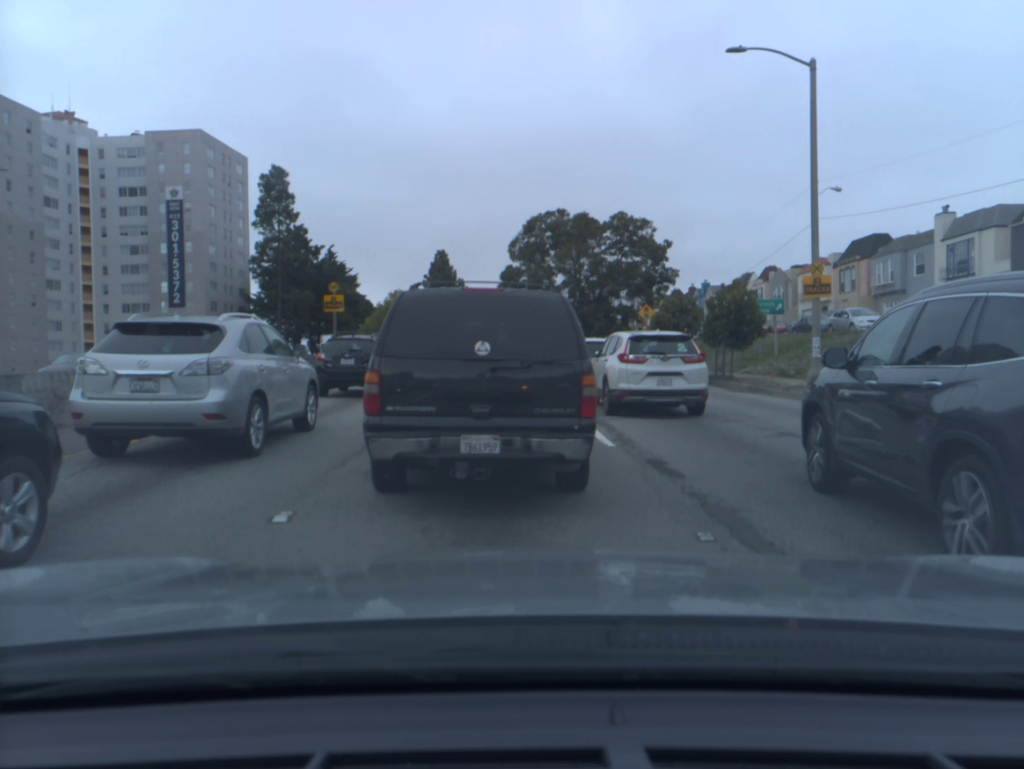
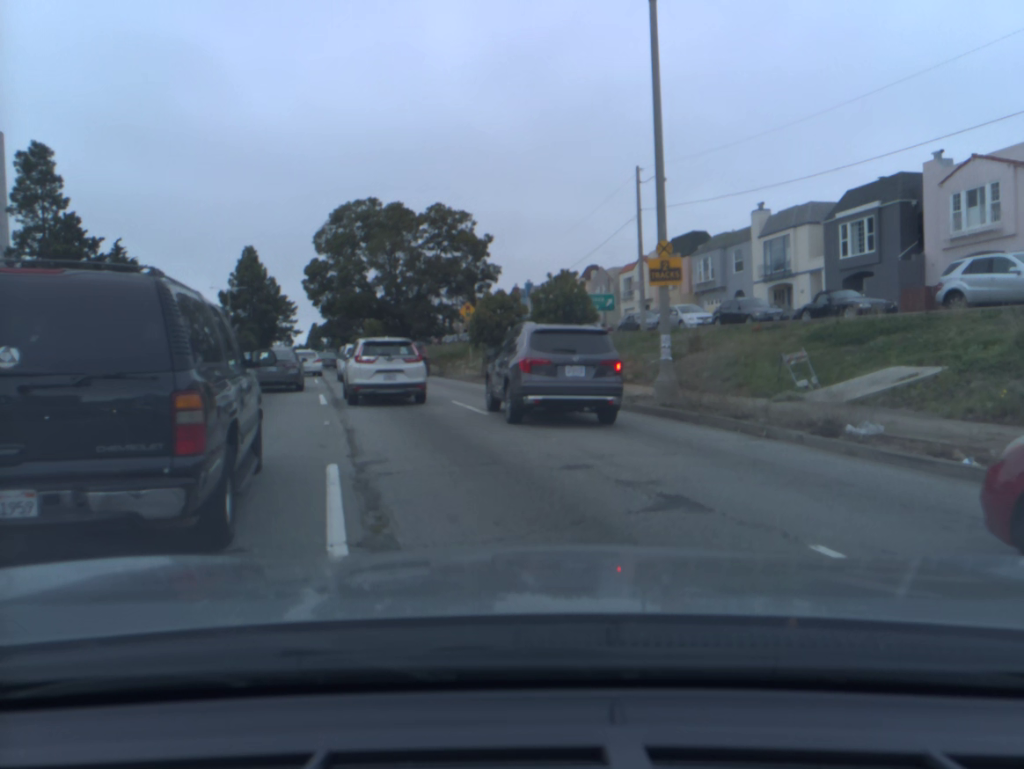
(+0.9, +5.6) m; +9°
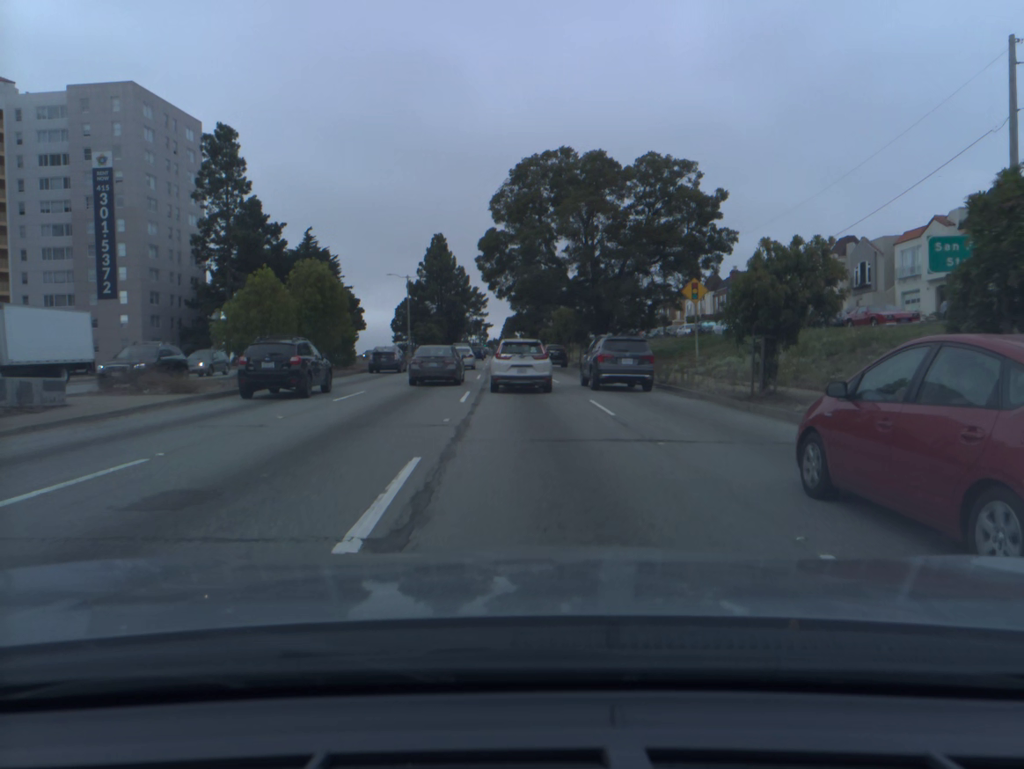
(-2.5, +14.4) m; -14°
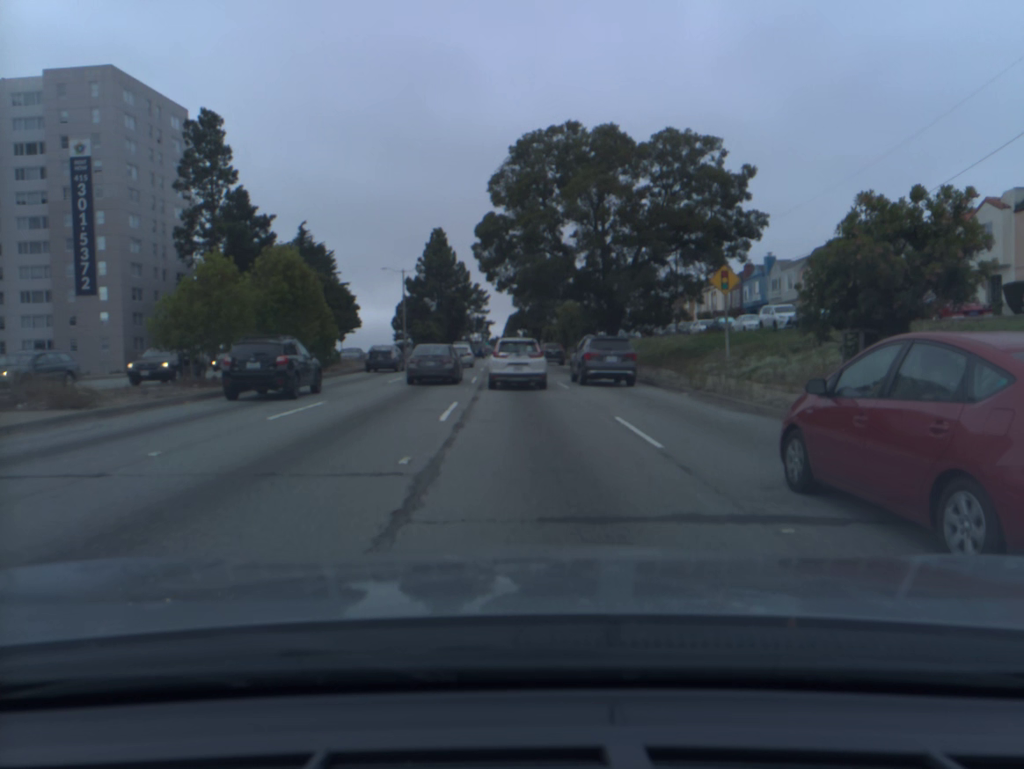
(0.0, +5.2) m; 0°
